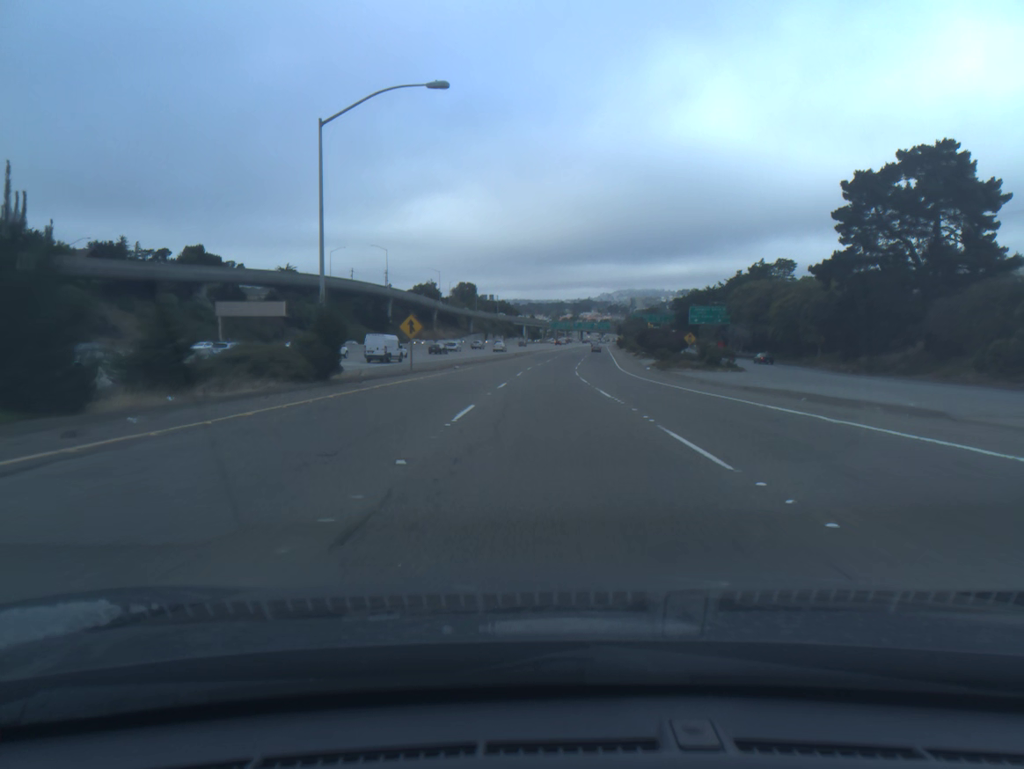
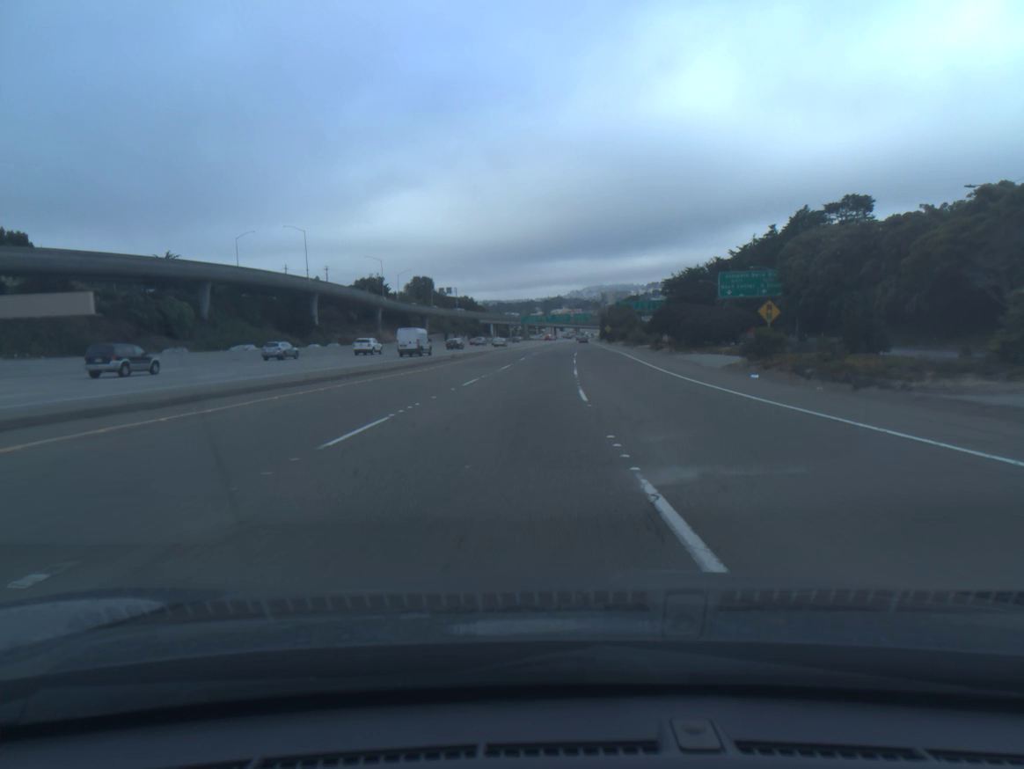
(+1.4, +48.2) m; +2°
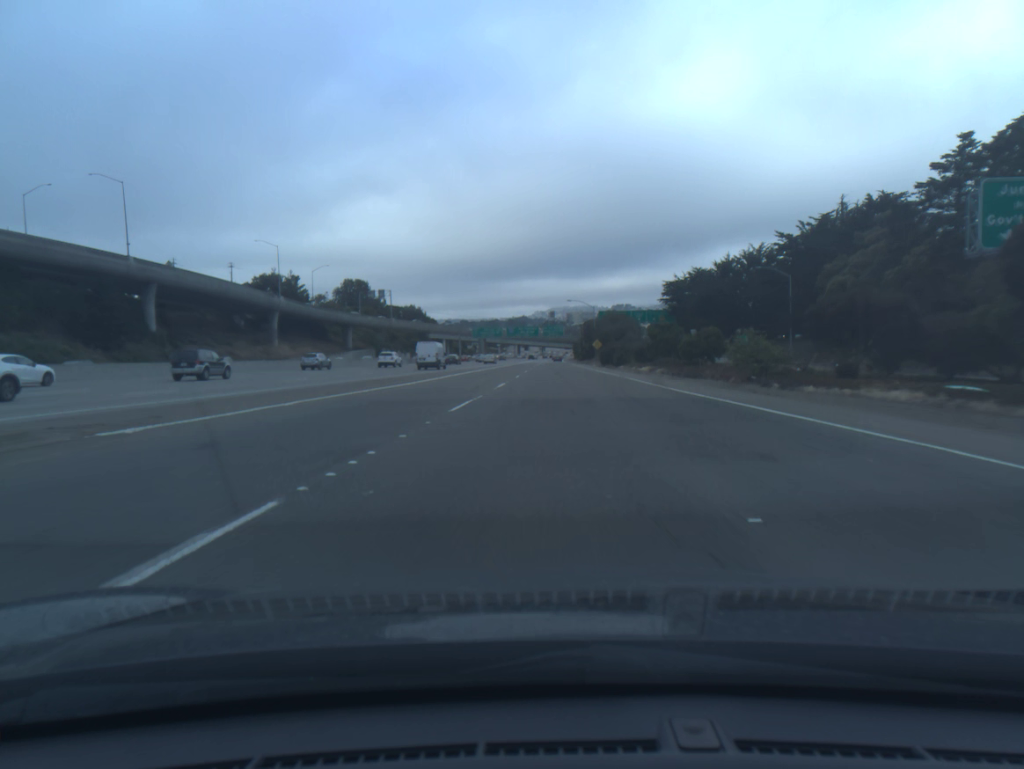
(+1.3, +65.1) m; +3°
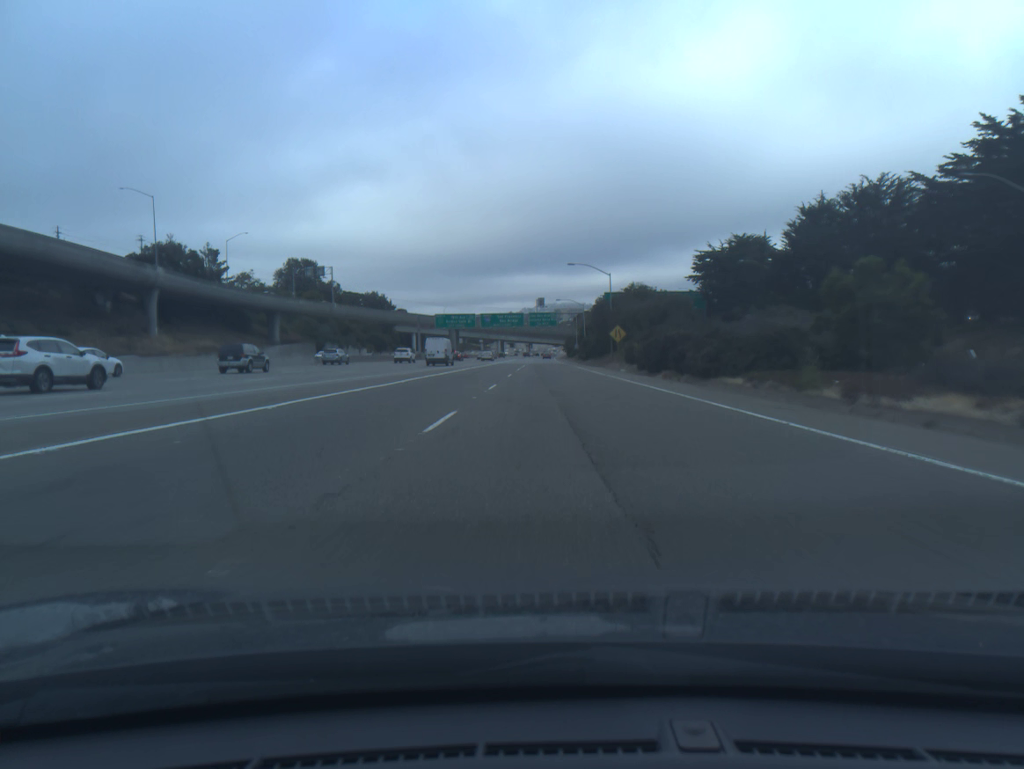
(+0.3, +49.3) m; +1°
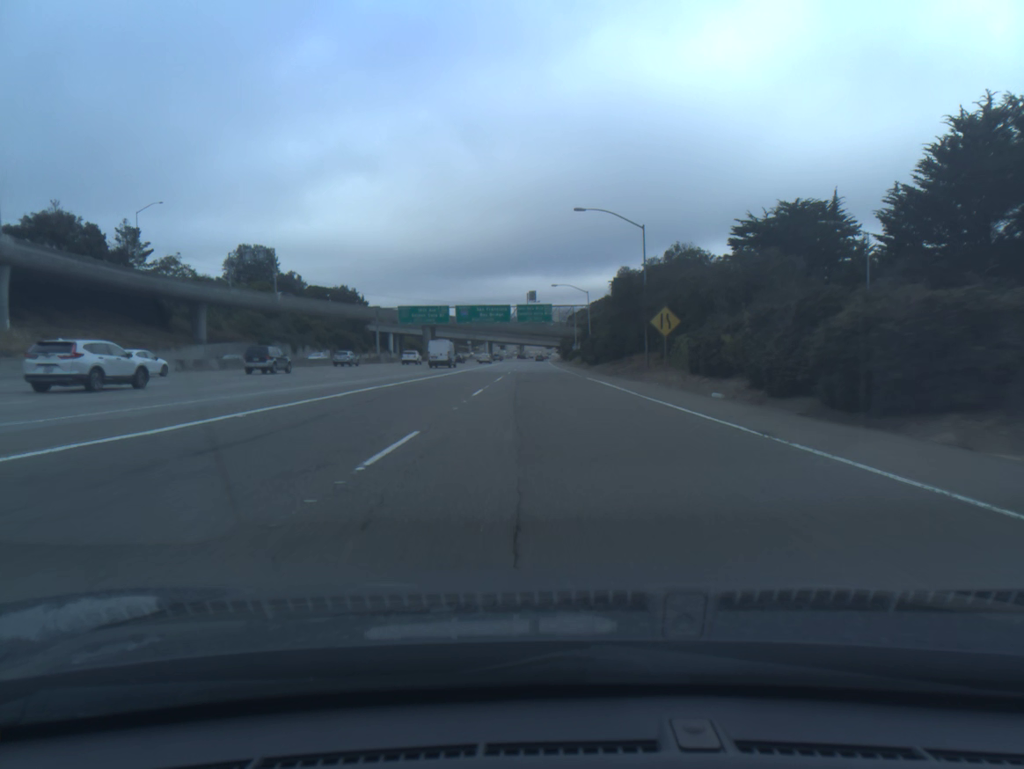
(+0.1, +32.7) m; 0°
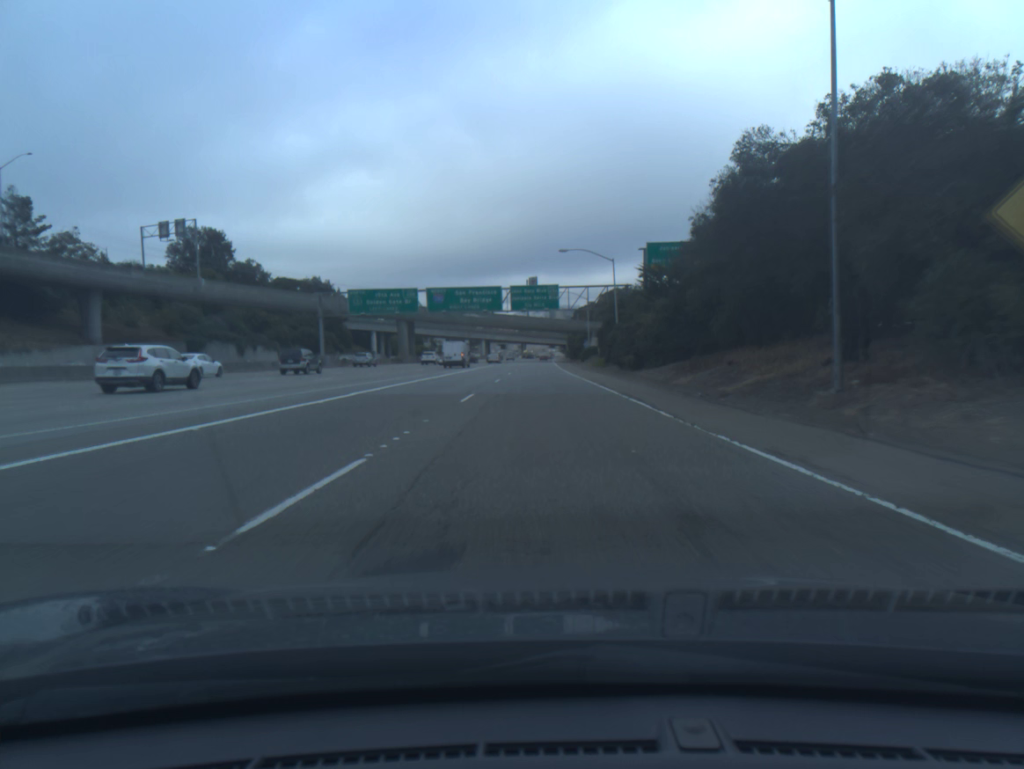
(0.0, +32.6) m; 0°
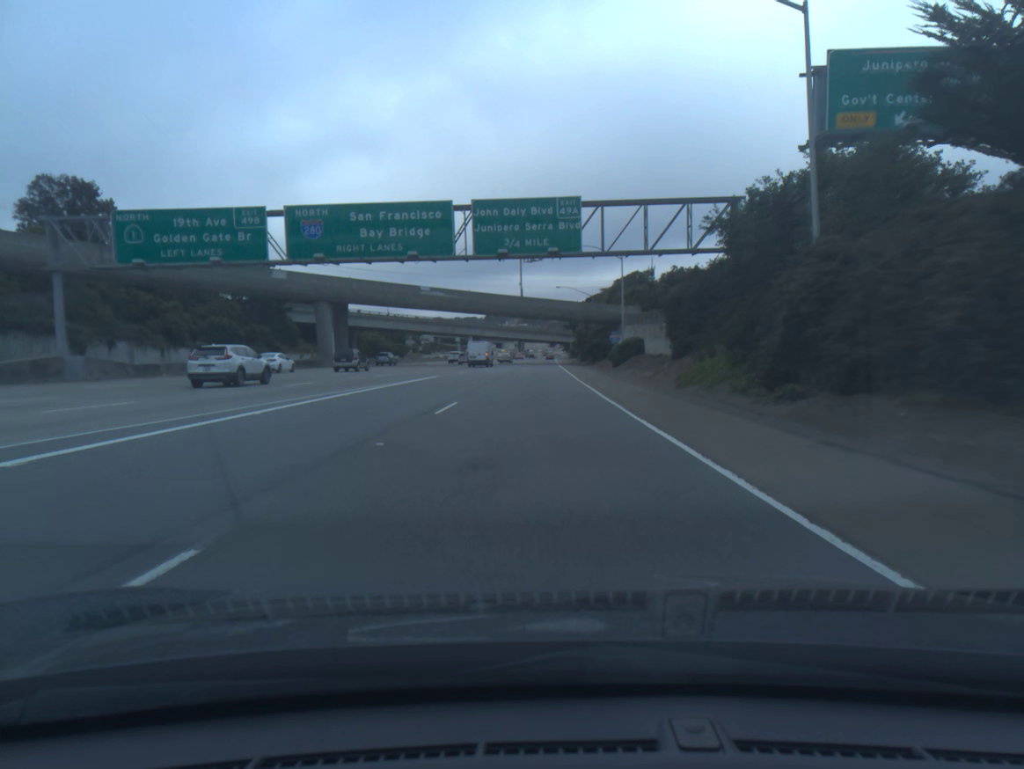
(0.0, +48.7) m; 0°
